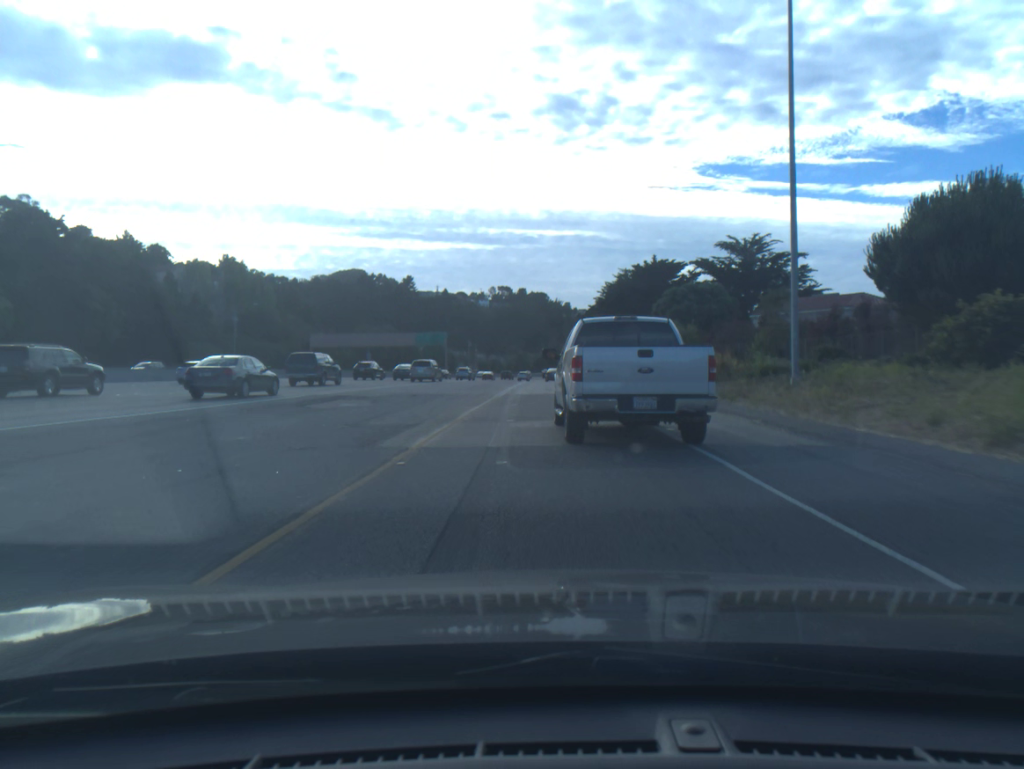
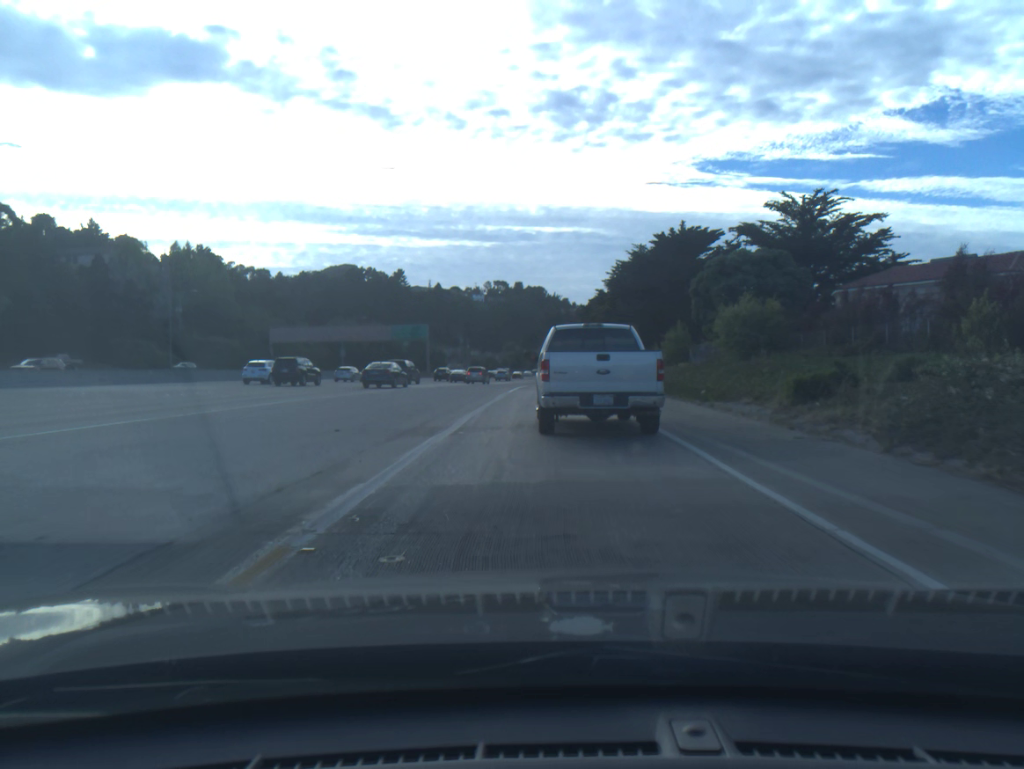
(0.0, +24.2) m; 0°
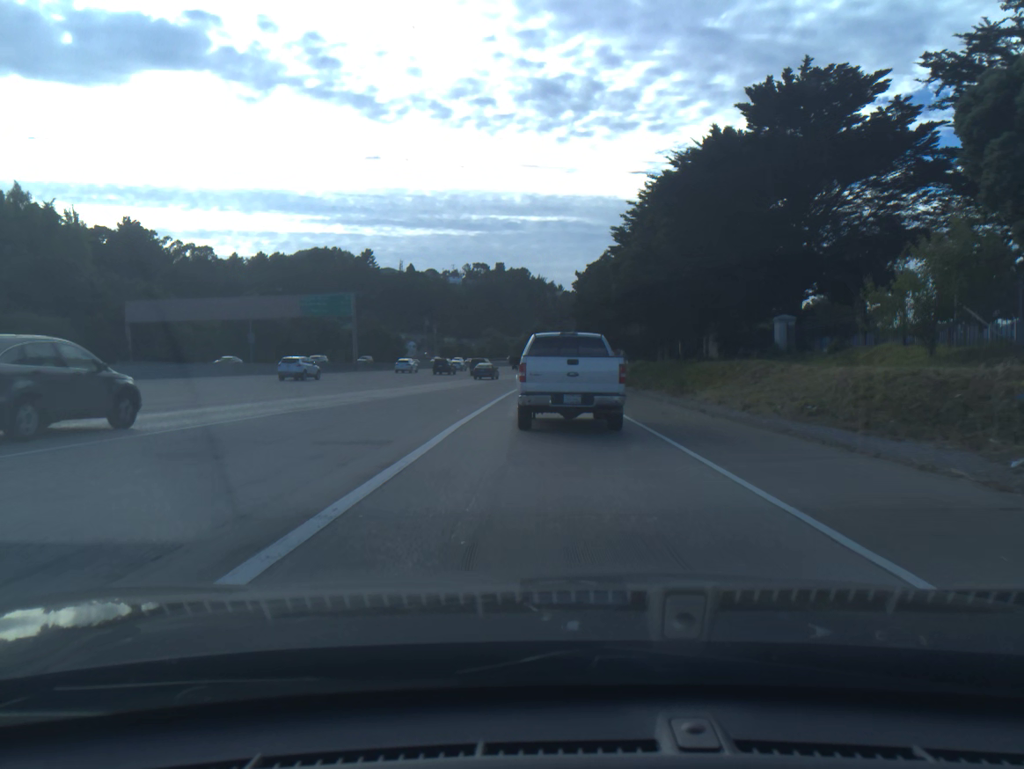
(+0.4, +45.3) m; +1°
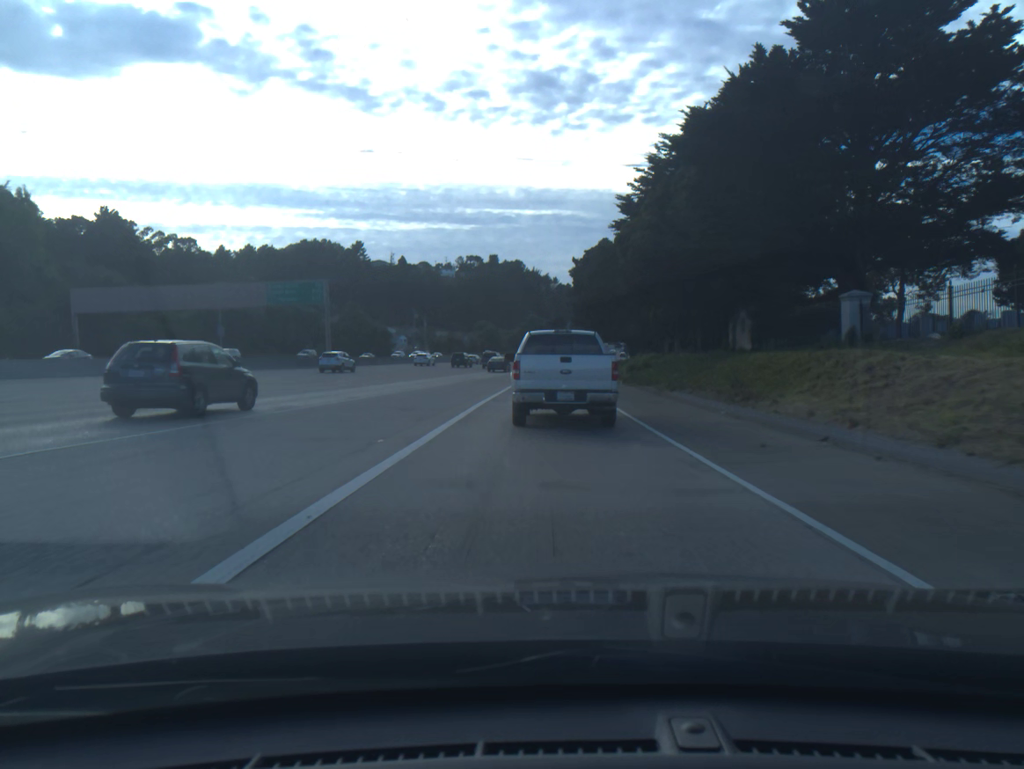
(0.0, +9.9) m; 0°
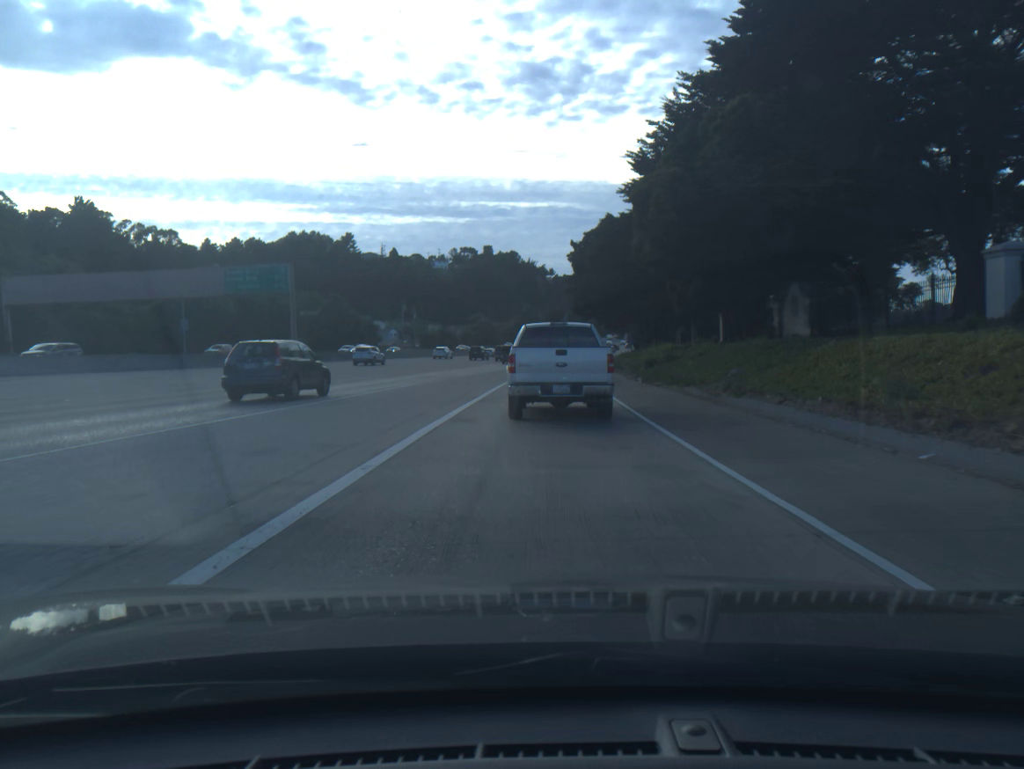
(0.0, +10.2) m; 0°
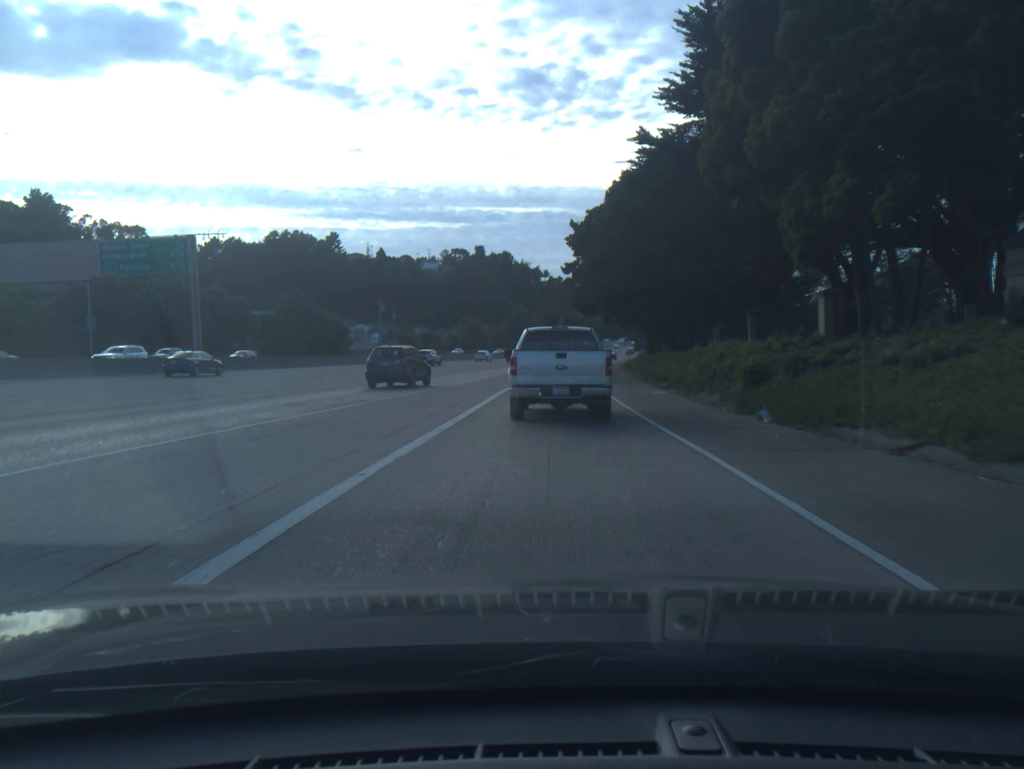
(+0.1, +20.5) m; 0°
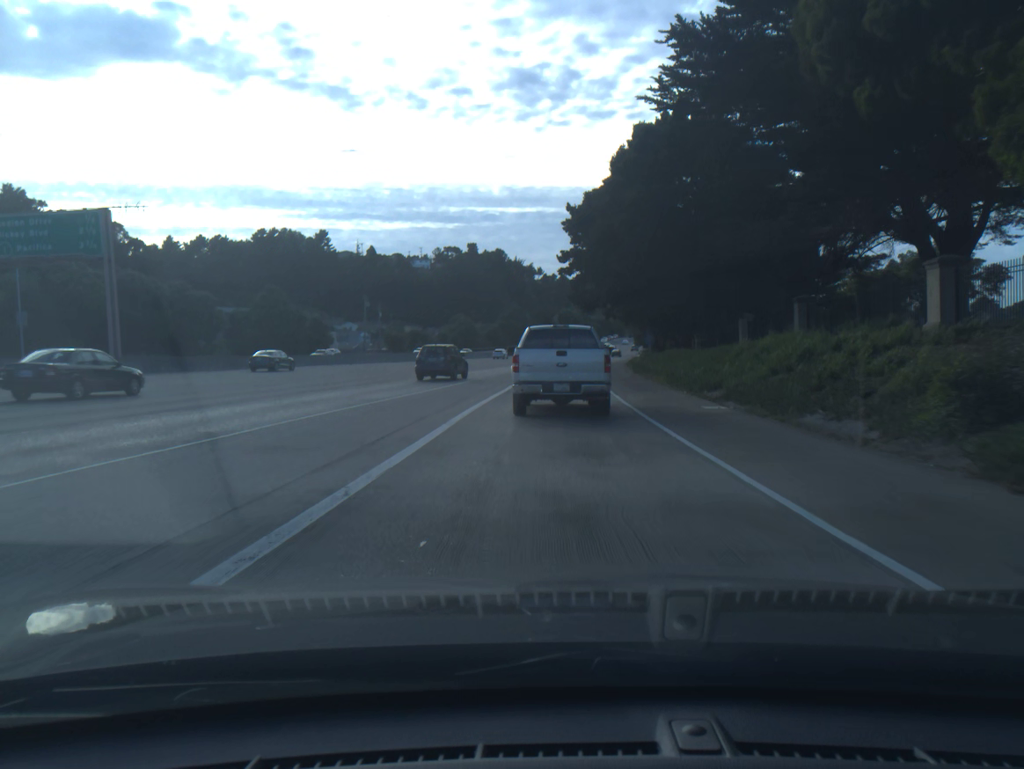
(0.0, +10.2) m; 0°
